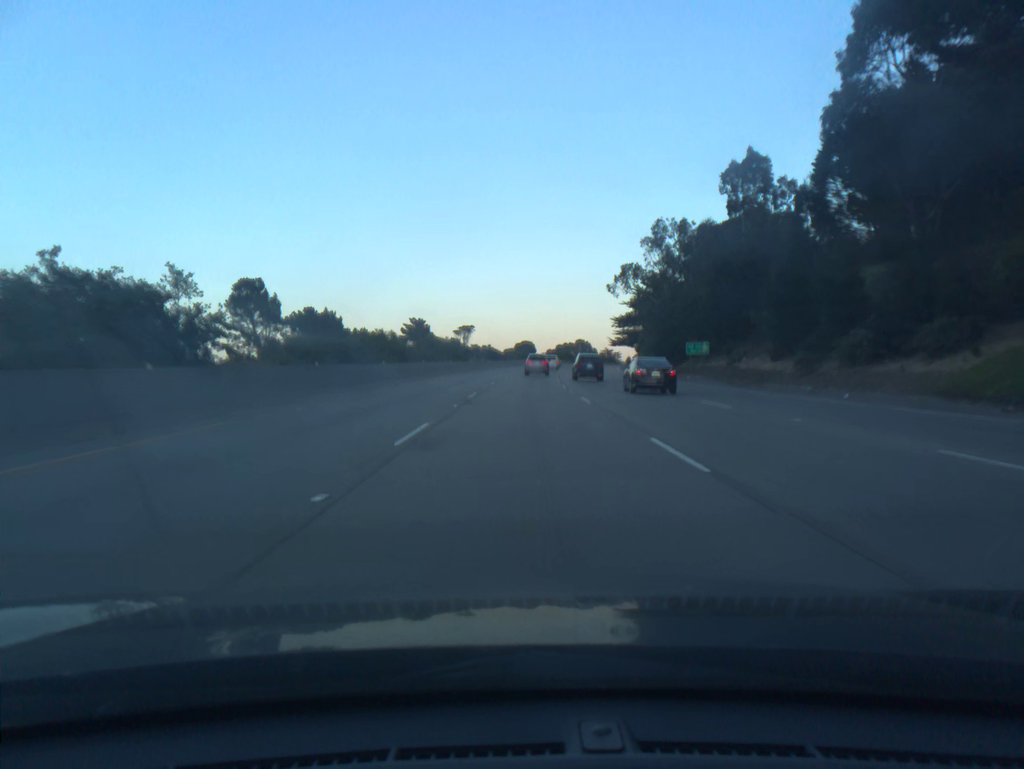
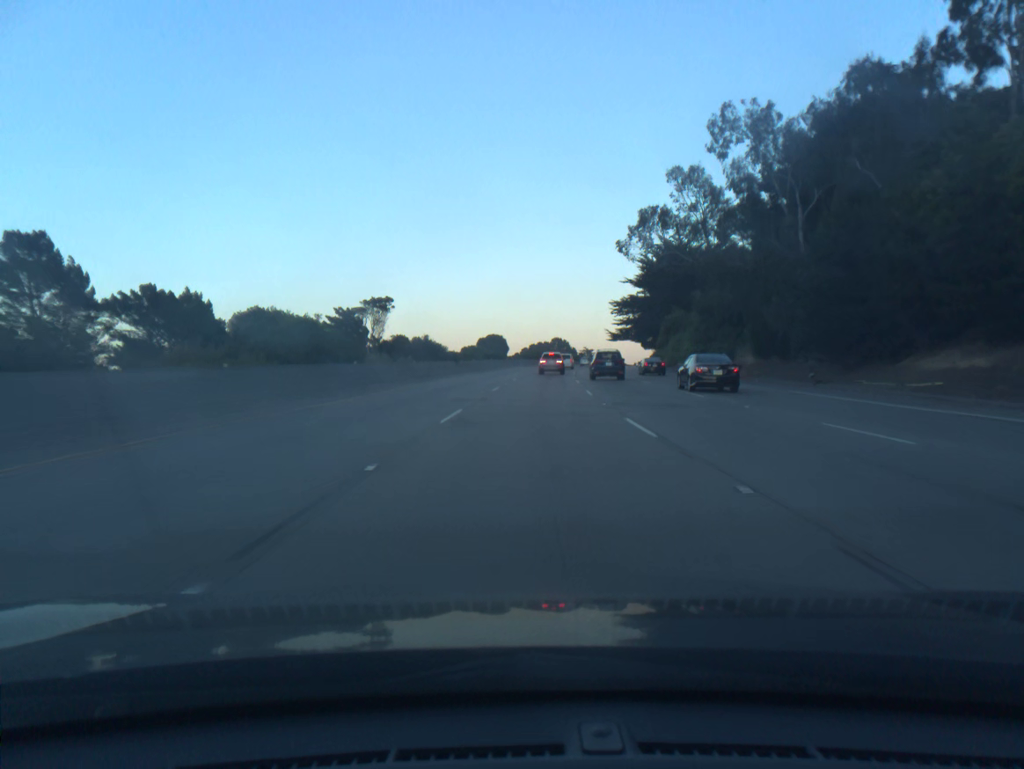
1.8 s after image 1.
(+0.6, +54.4) m; +2°
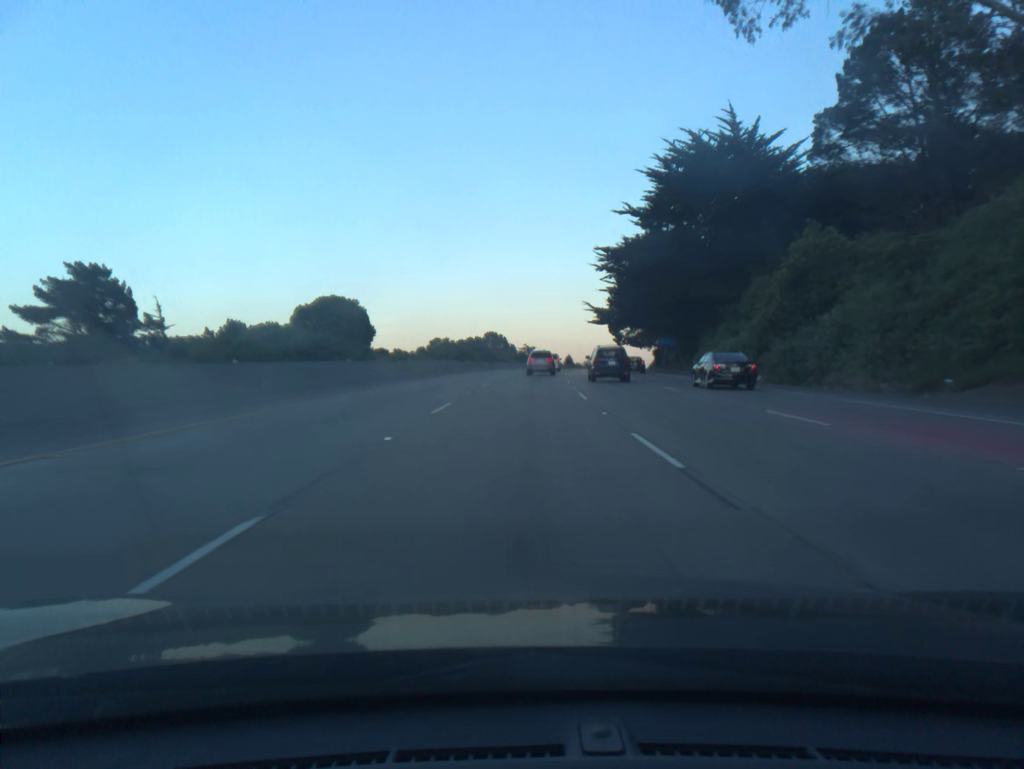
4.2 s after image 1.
(+3.2, +71.0) m; +5°
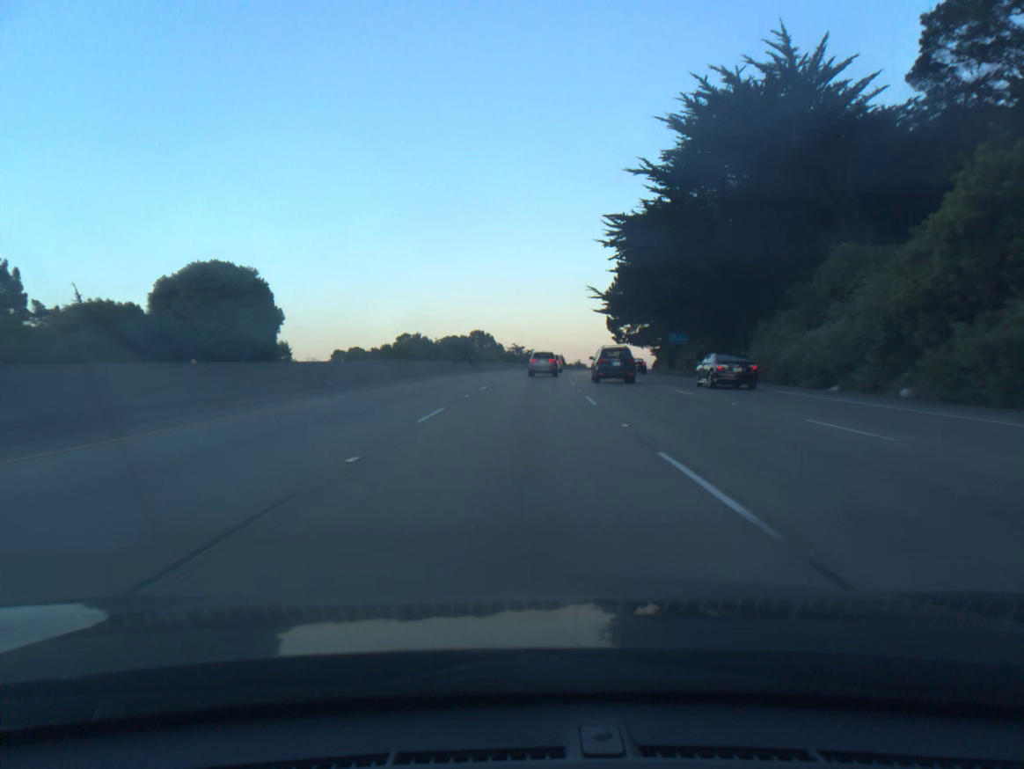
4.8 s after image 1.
(+0.1, +17.0) m; +1°
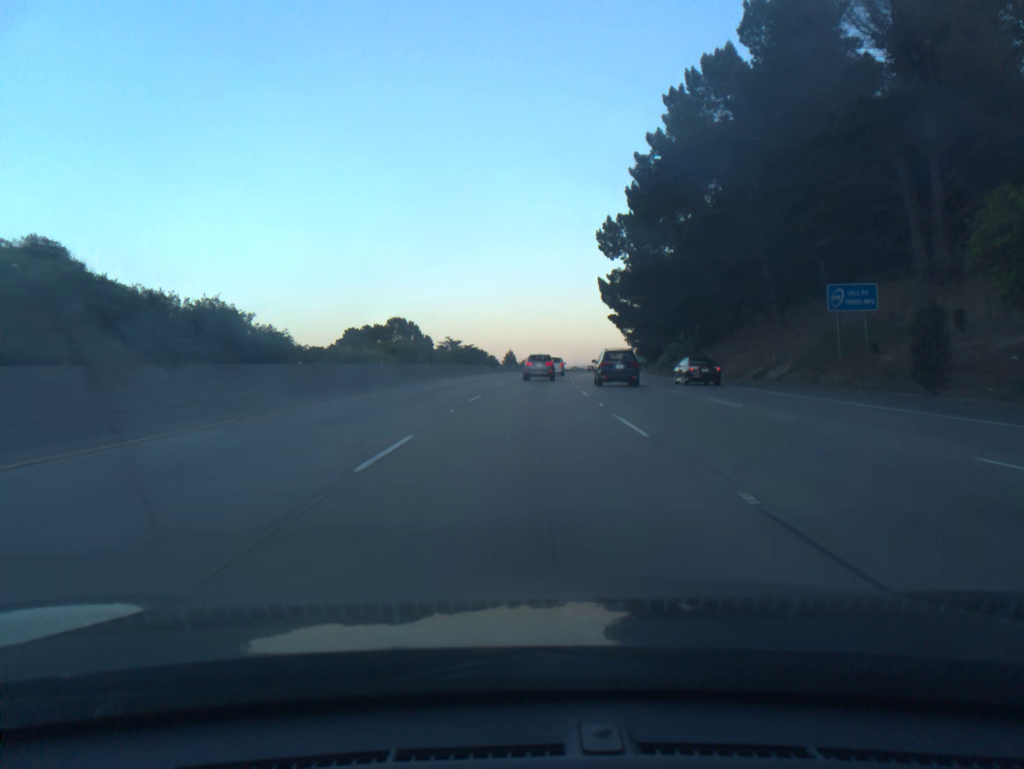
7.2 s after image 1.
(+2.1, +64.7) m; +4°
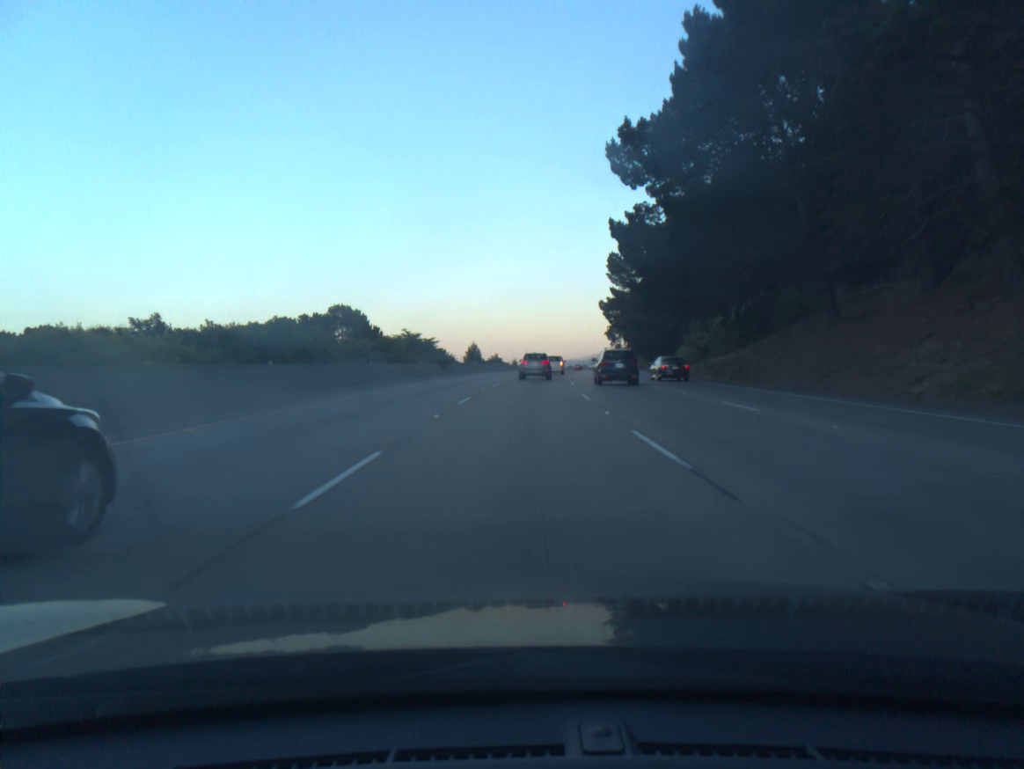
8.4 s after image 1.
(+0.6, +31.2) m; +2°
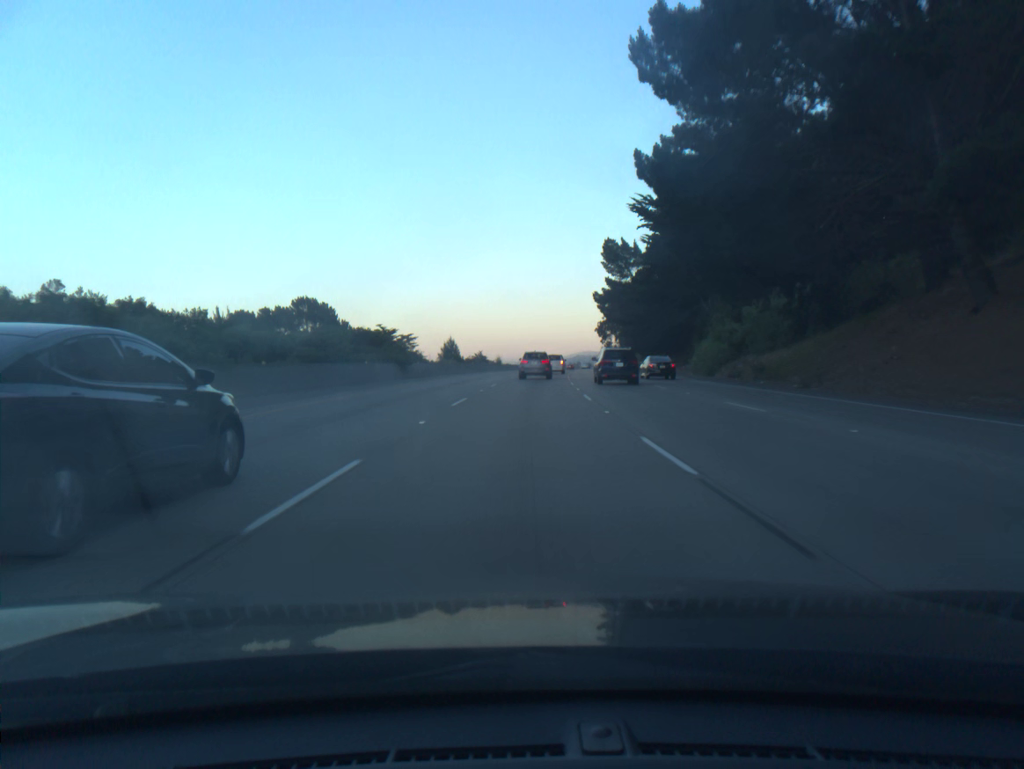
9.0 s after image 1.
(+0.1, +15.4) m; +1°
